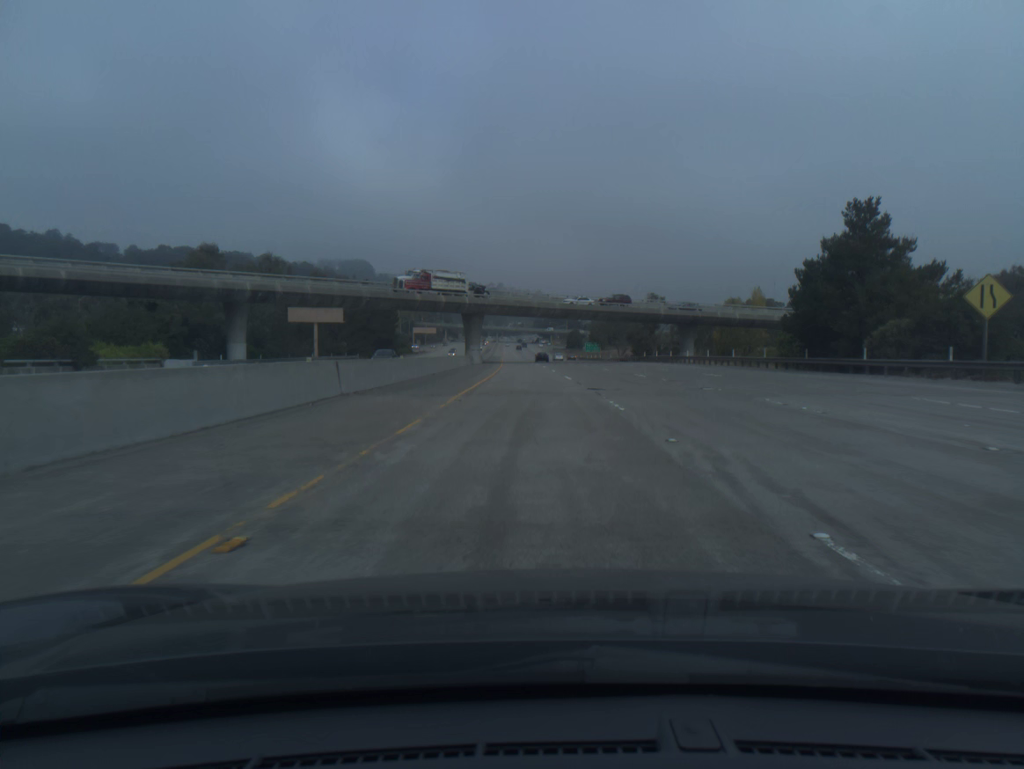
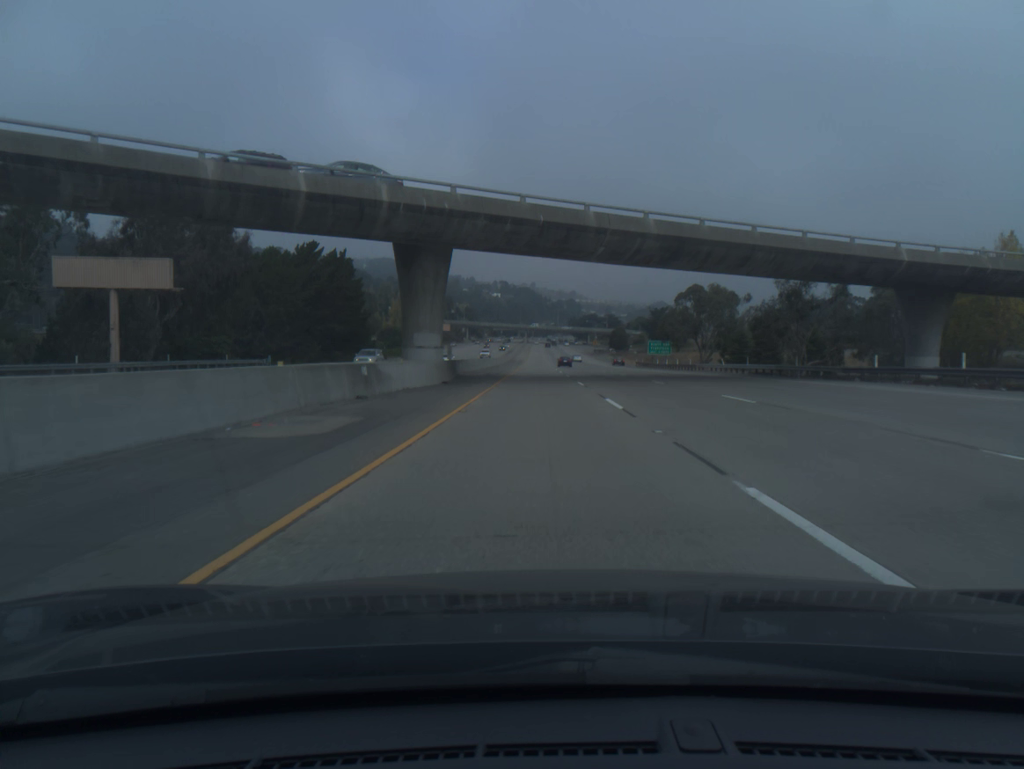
(-1.3, +60.8) m; -2°
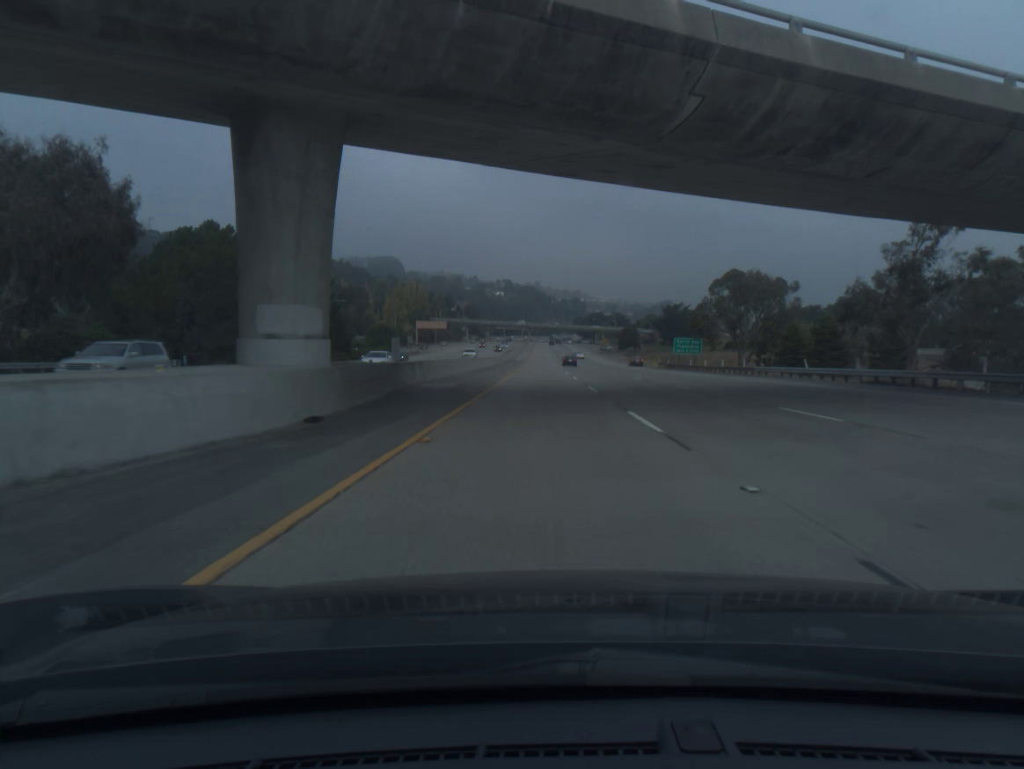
(-0.1, +20.2) m; 0°
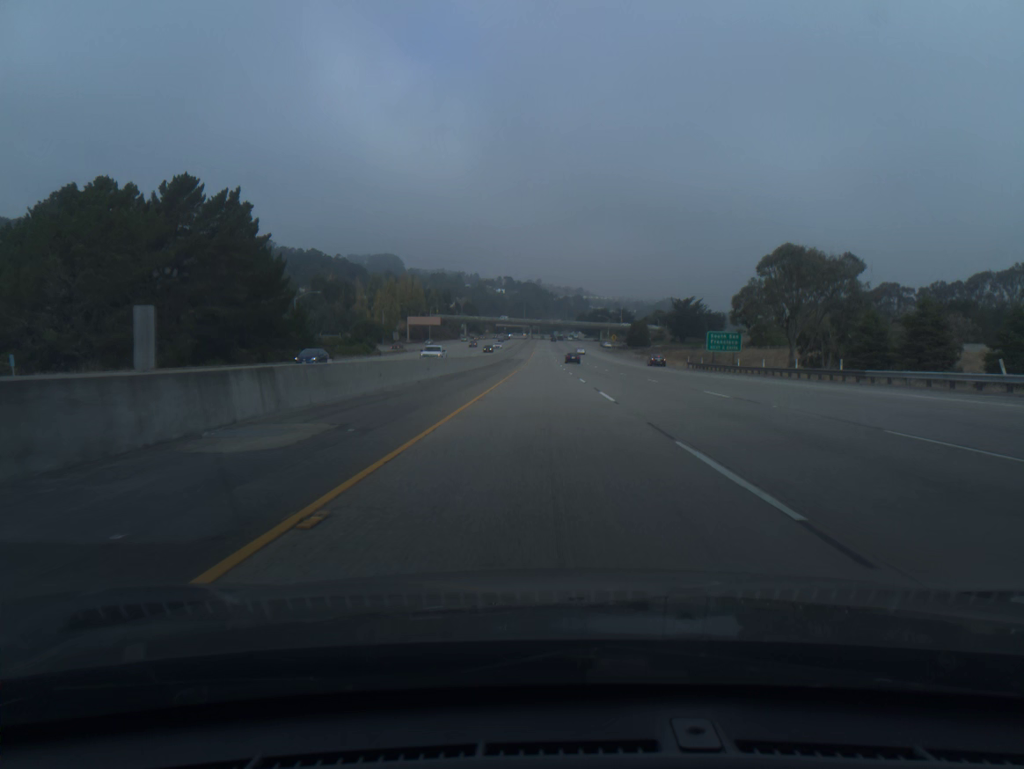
(0.0, +20.2) m; 0°
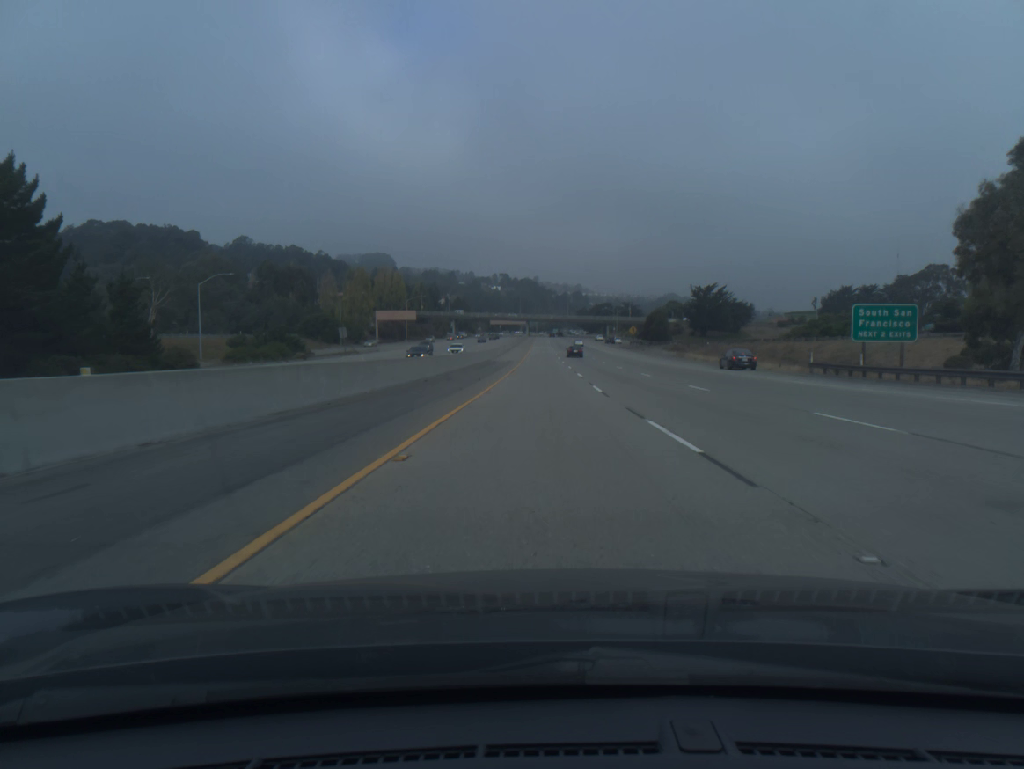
(0.0, +40.3) m; 0°
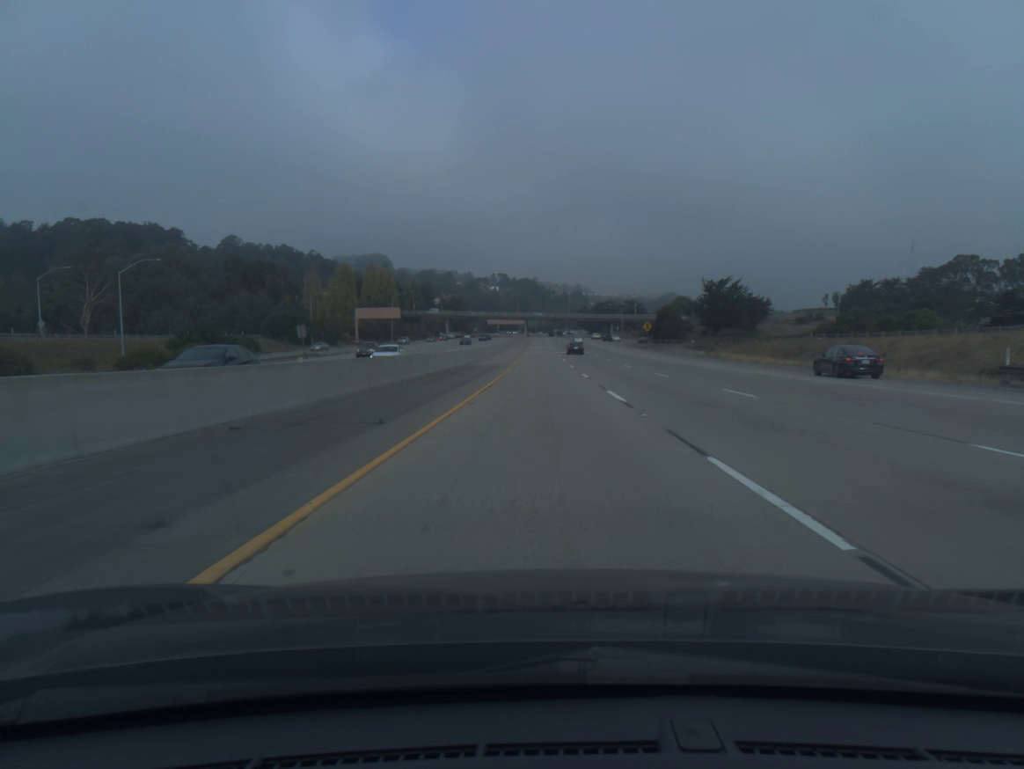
(0.0, +20.2) m; 0°
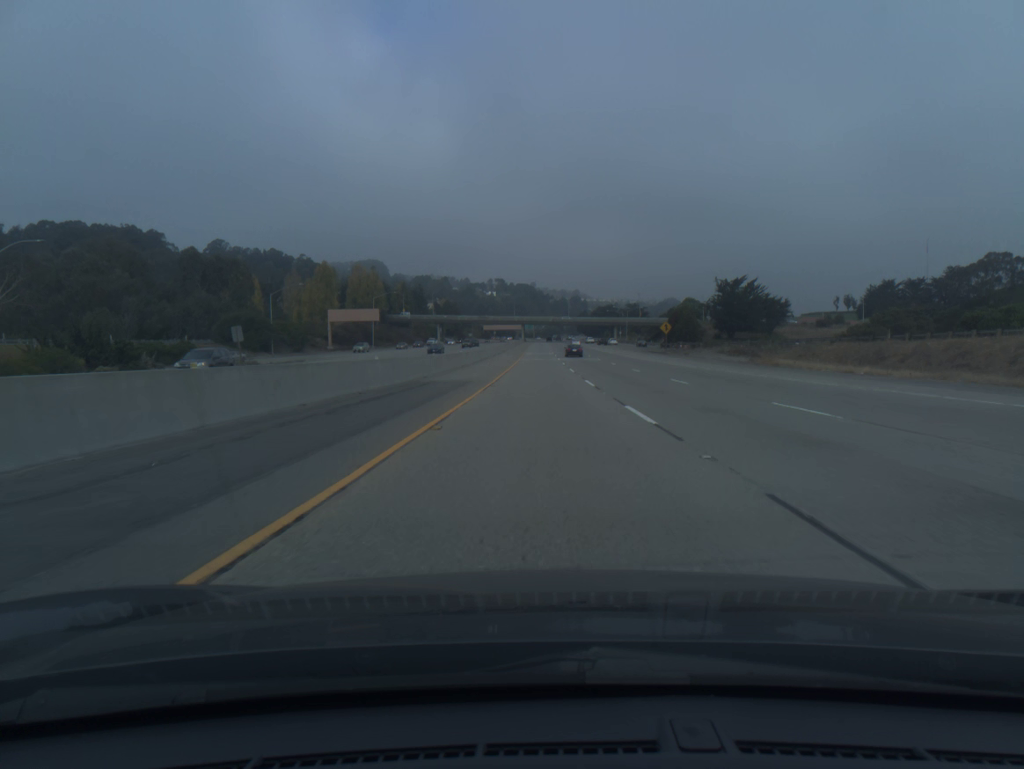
(0.0, +20.2) m; 0°
